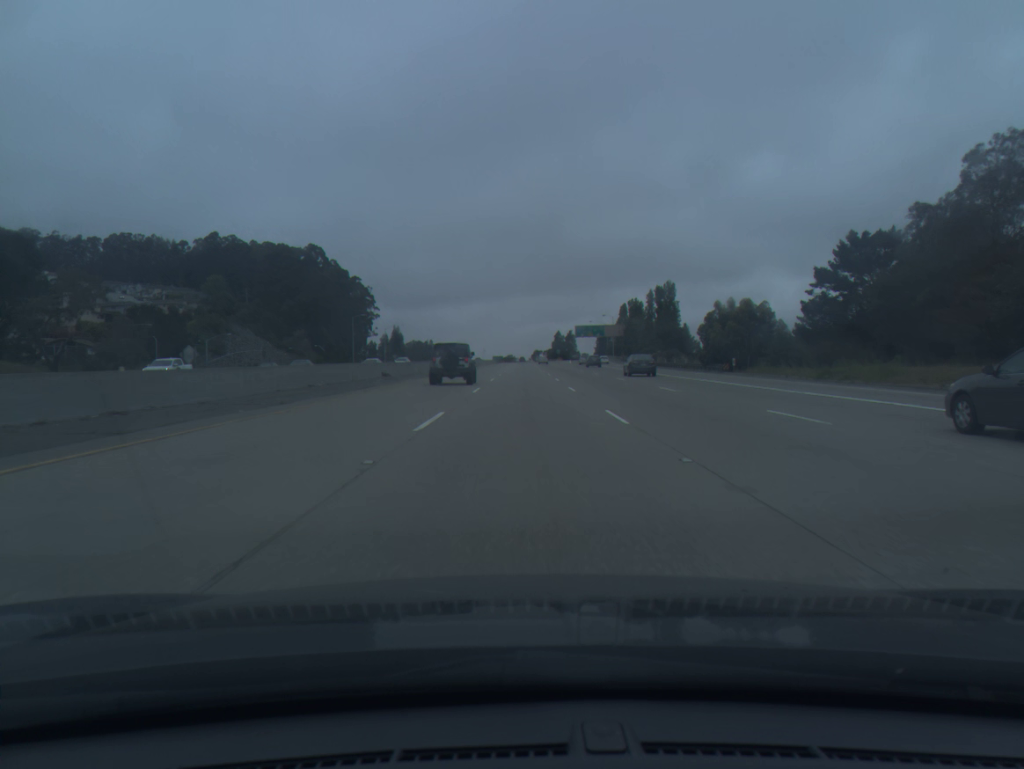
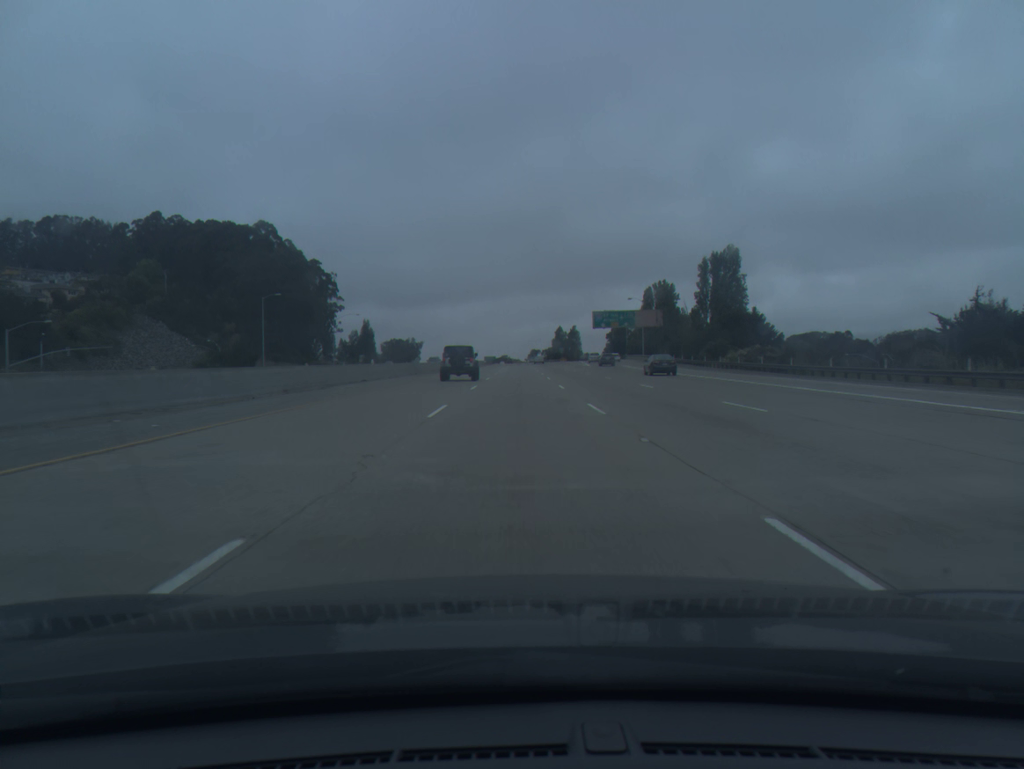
(+0.3, +56.0) m; 0°
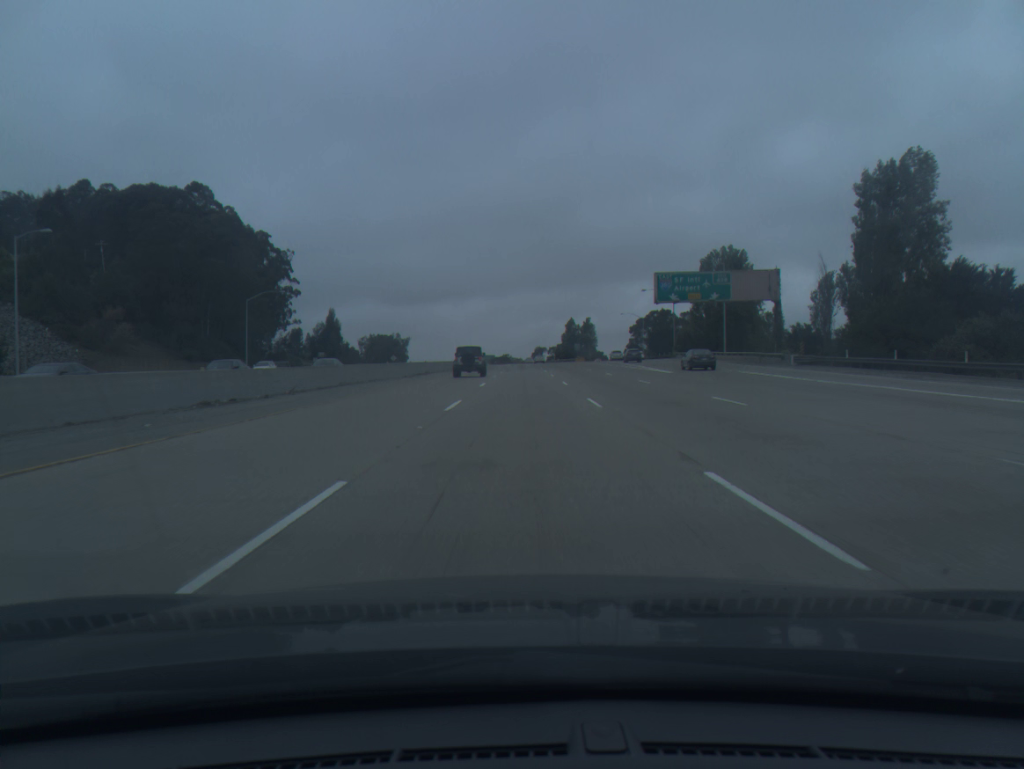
(-0.2, +56.0) m; 0°
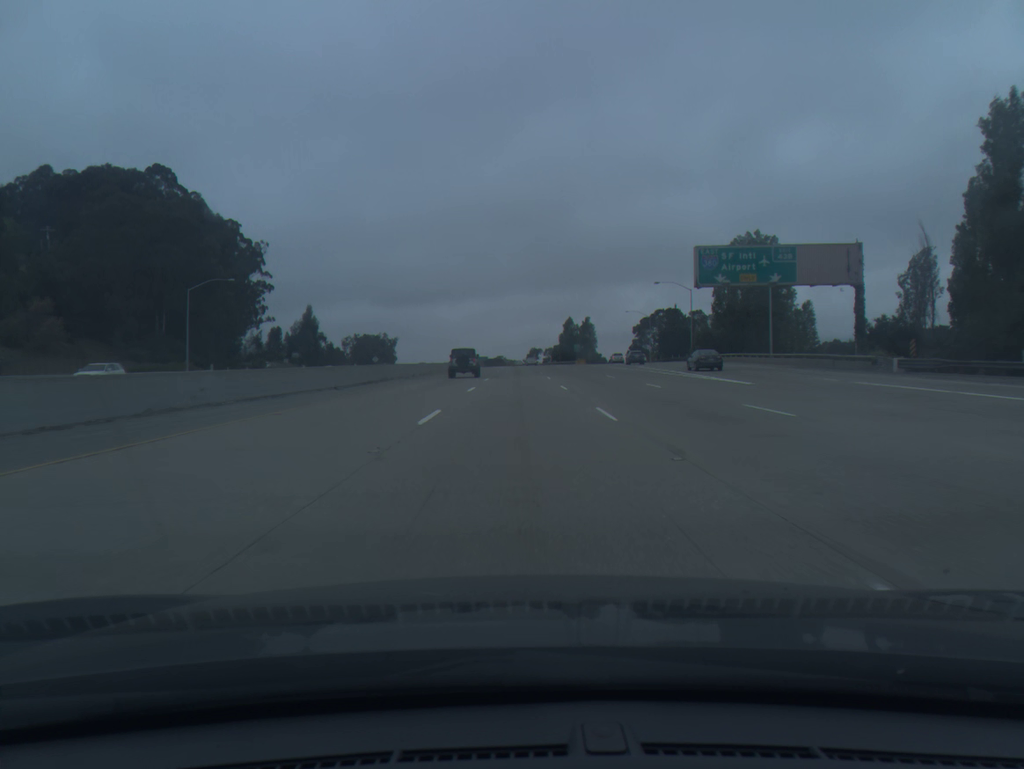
(0.0, +18.7) m; 0°
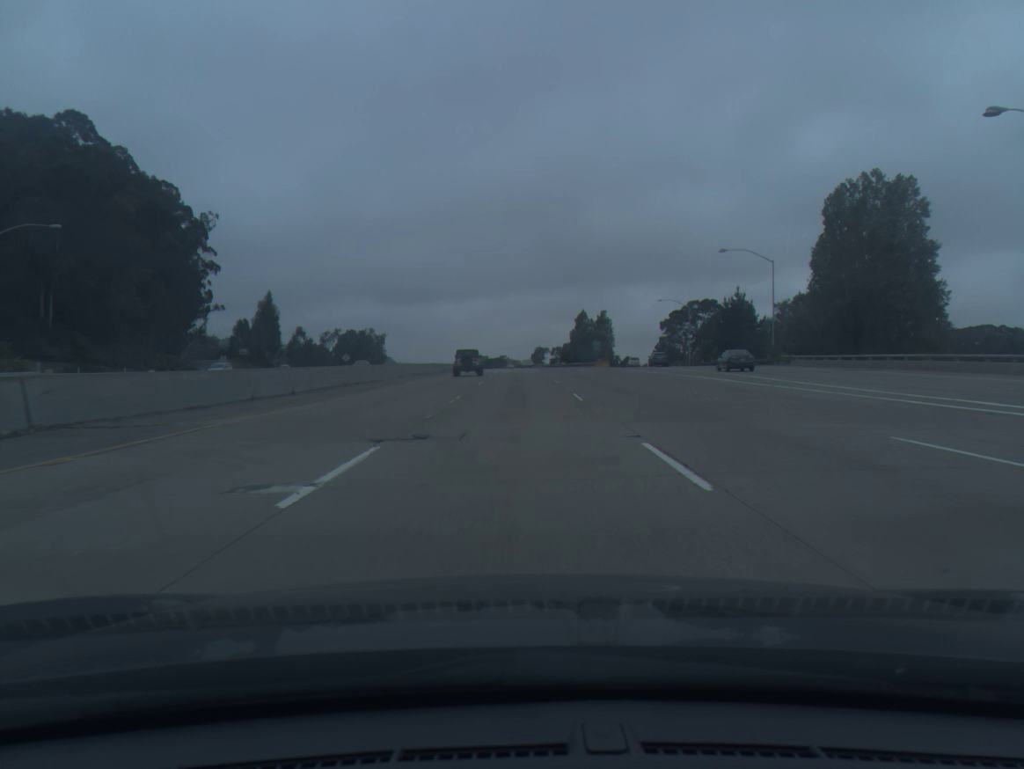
(0.0, +37.3) m; 0°
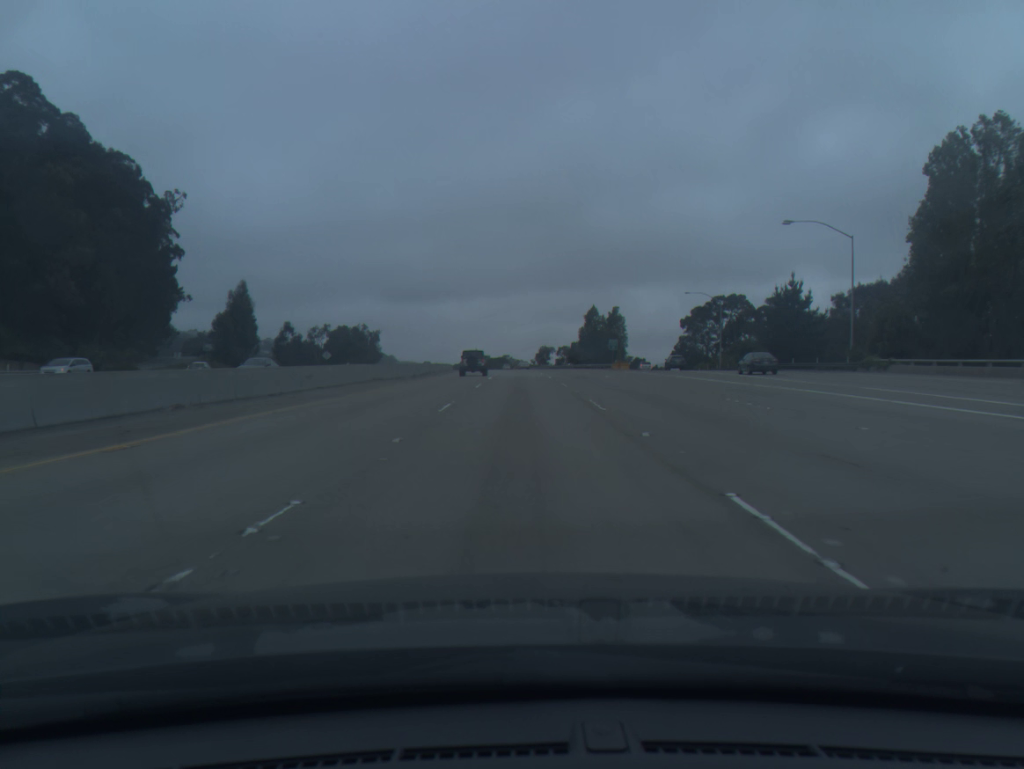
(-0.1, +18.6) m; 0°
